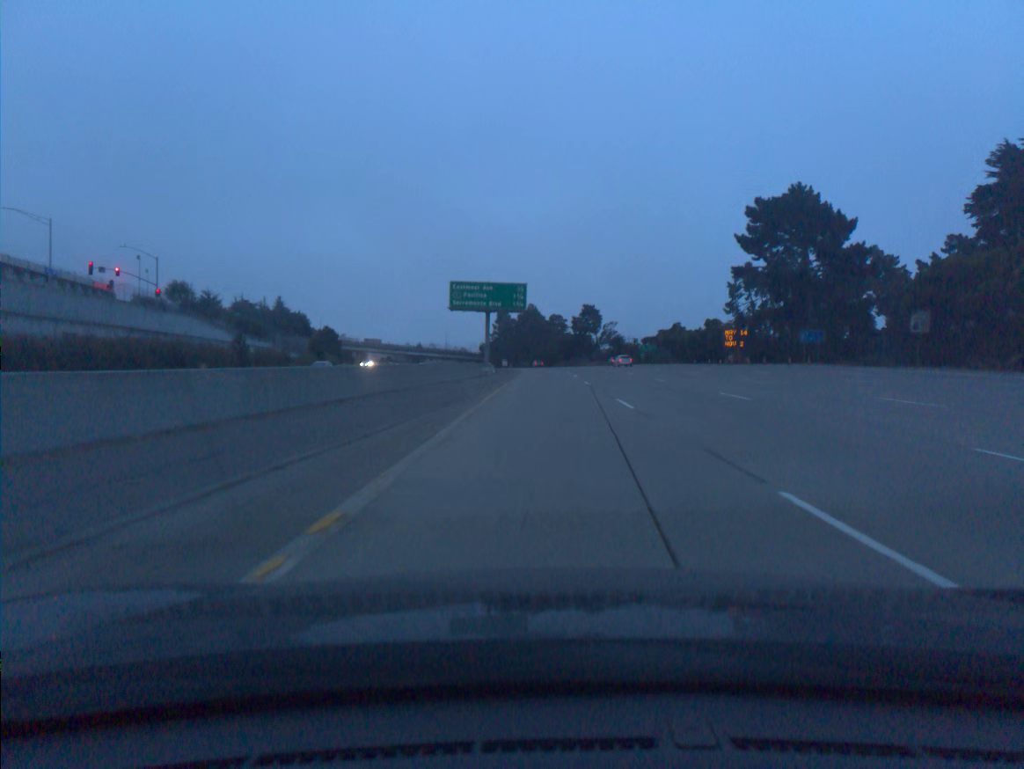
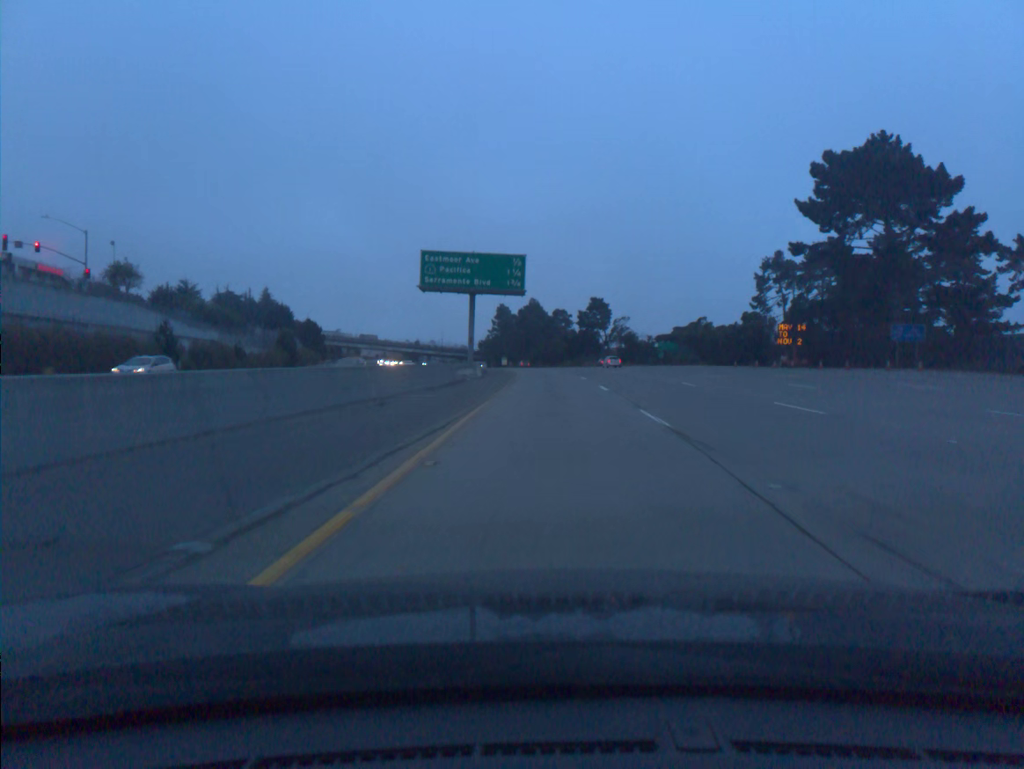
(0.0, +19.6) m; 0°
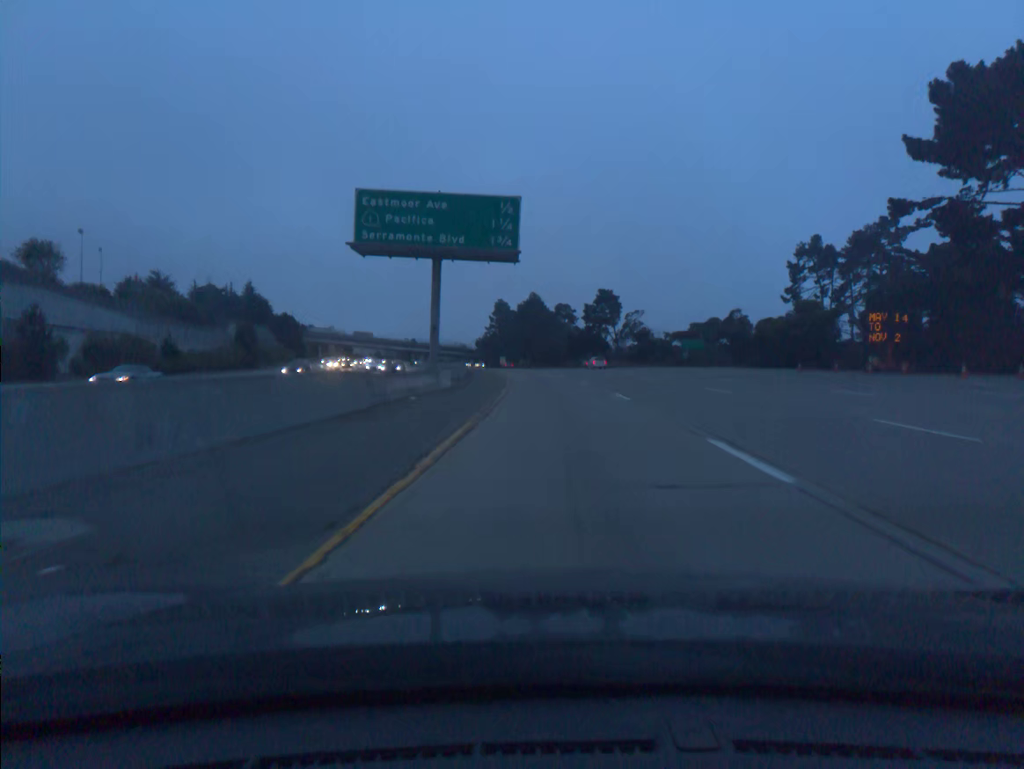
(0.0, +19.6) m; 0°
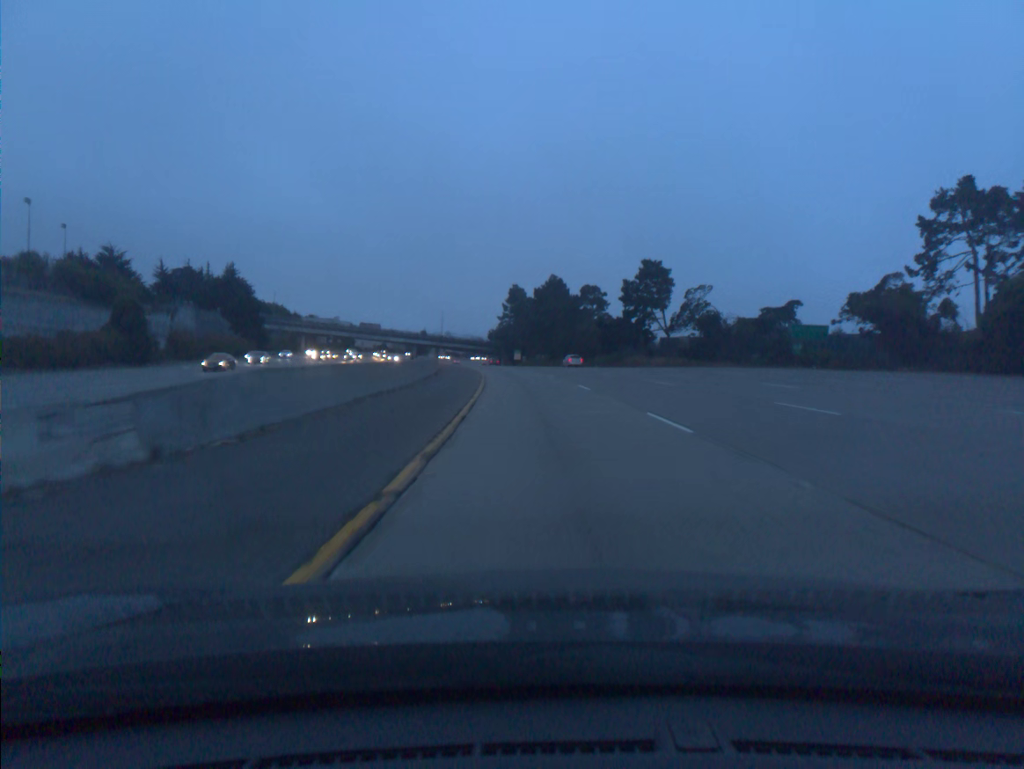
(-0.3, +39.4) m; -1°
